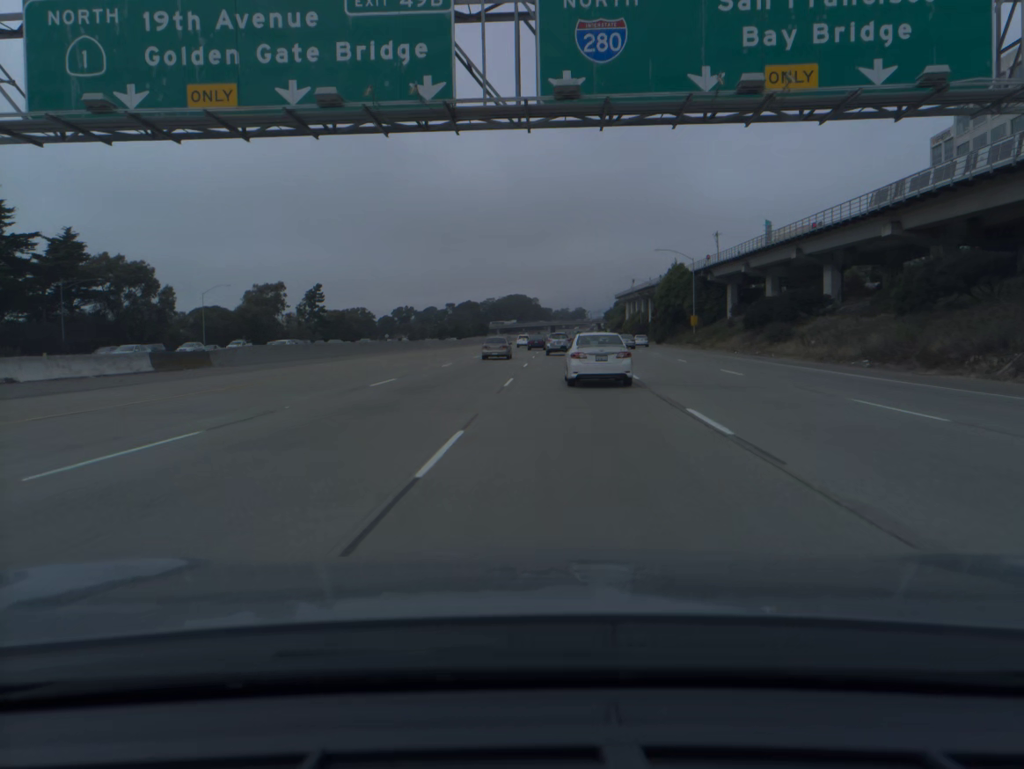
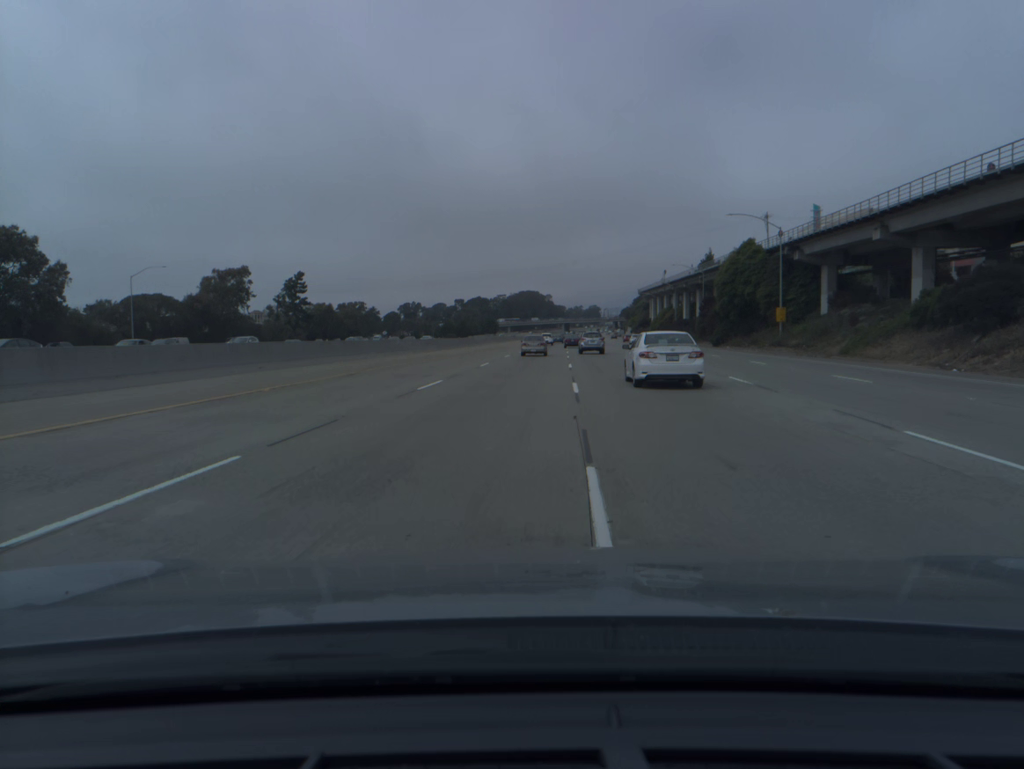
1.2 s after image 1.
(-0.4, +31.7) m; -1°
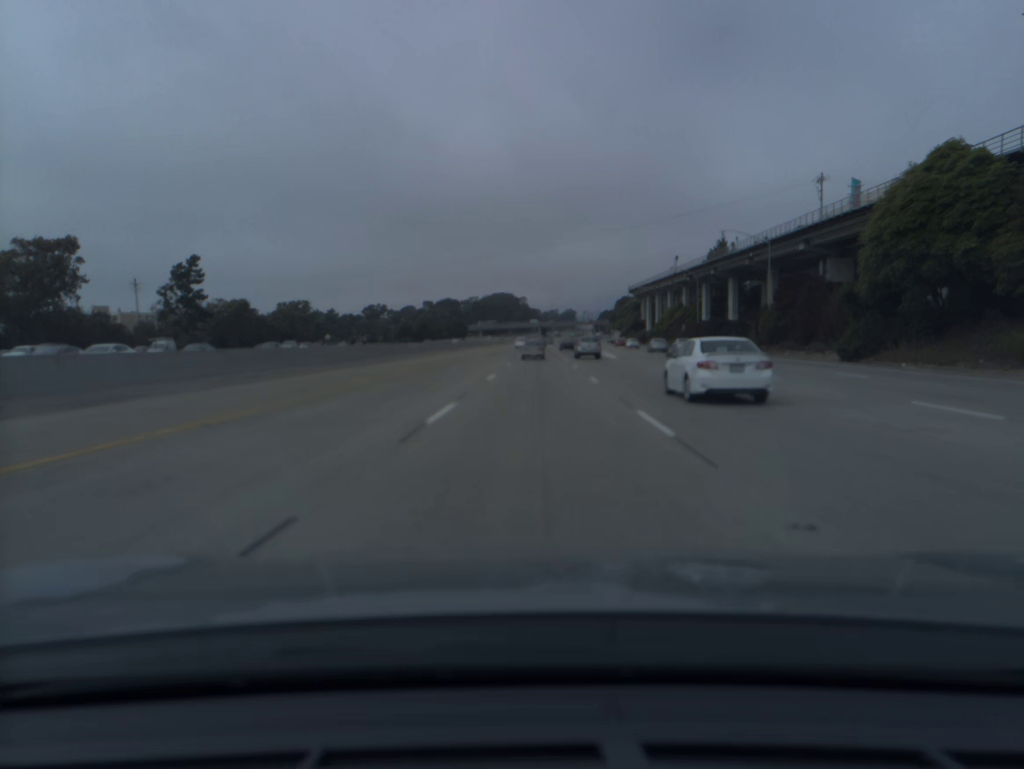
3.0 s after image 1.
(+0.9, +50.2) m; +2°
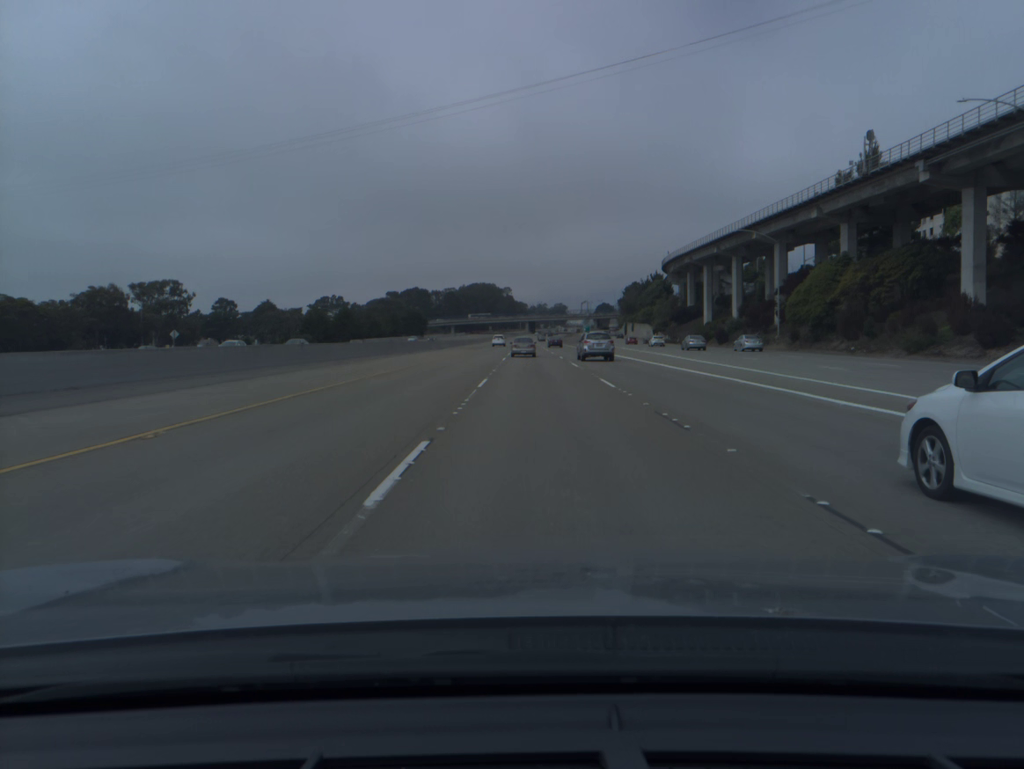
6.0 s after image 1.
(+1.5, +93.5) m; +1°
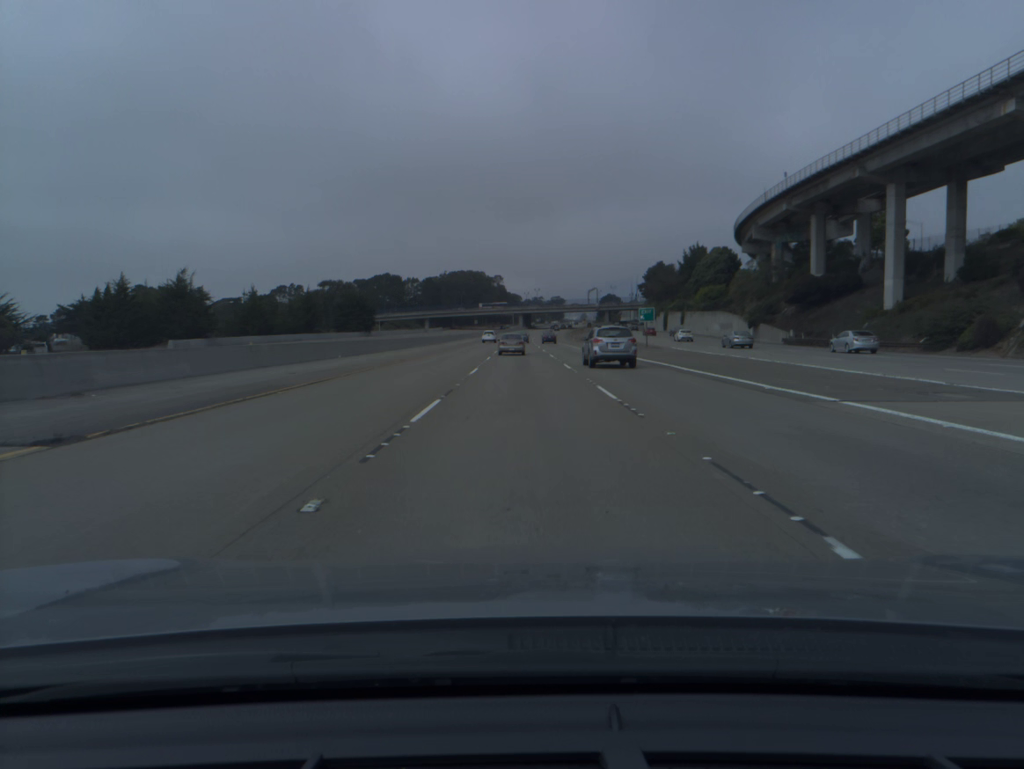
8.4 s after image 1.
(+0.5, +77.7) m; 0°
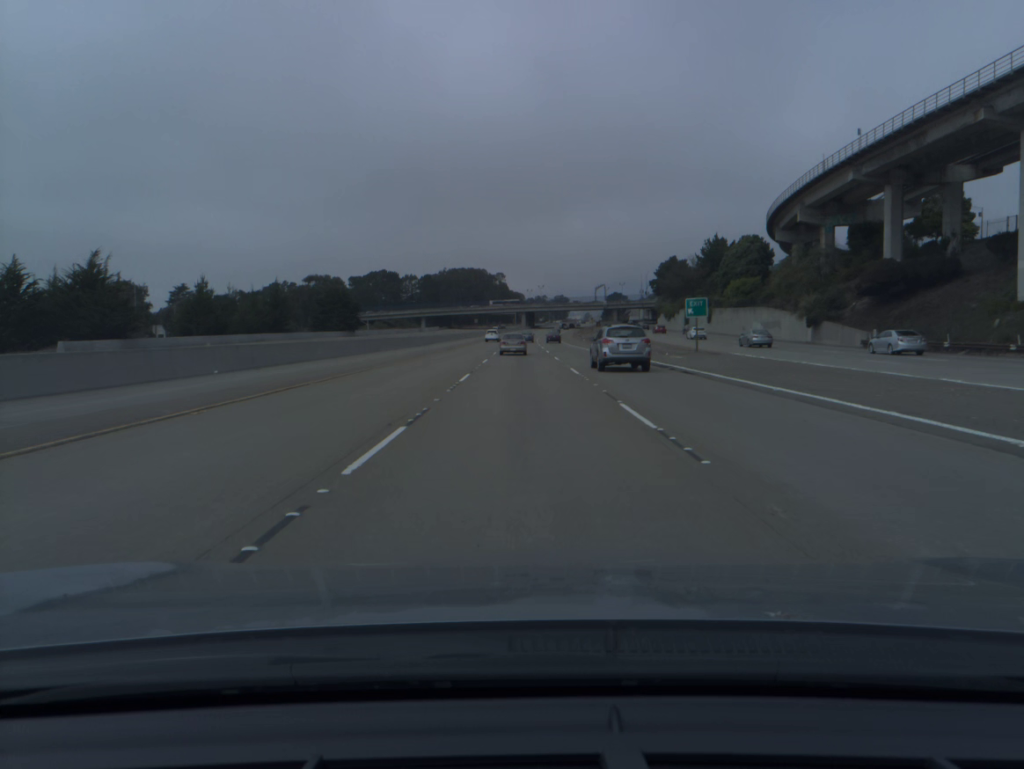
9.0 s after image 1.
(0.0, +19.1) m; 0°
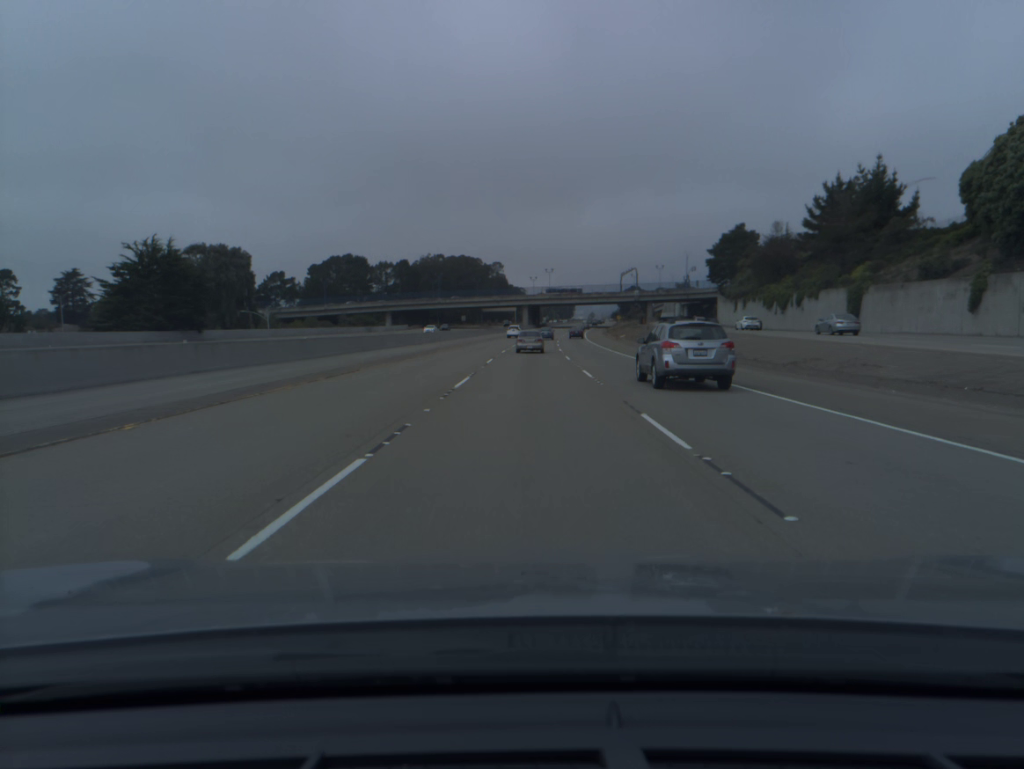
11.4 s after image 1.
(-0.2, +75.3) m; 0°
